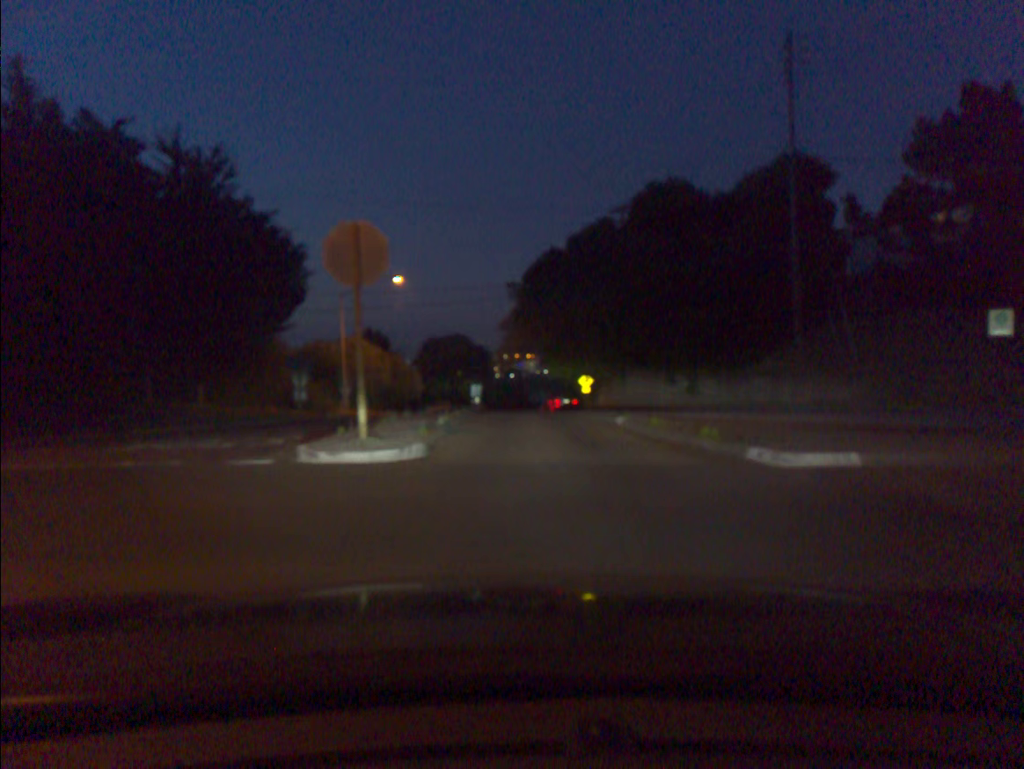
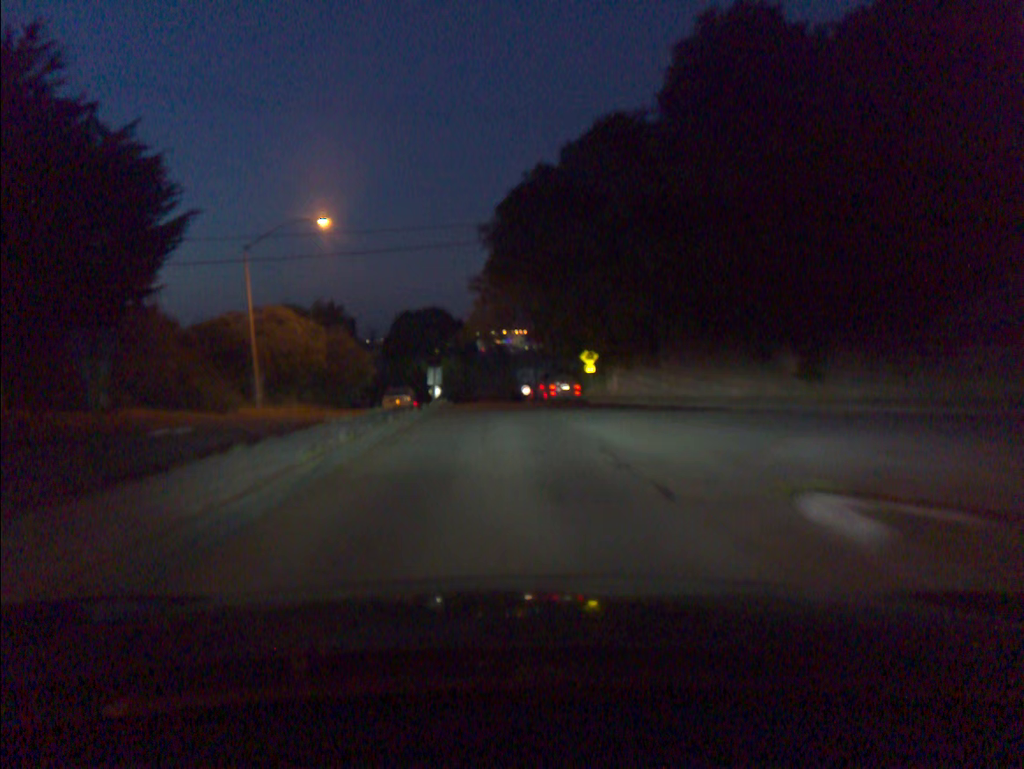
(+0.1, +15.4) m; -1°
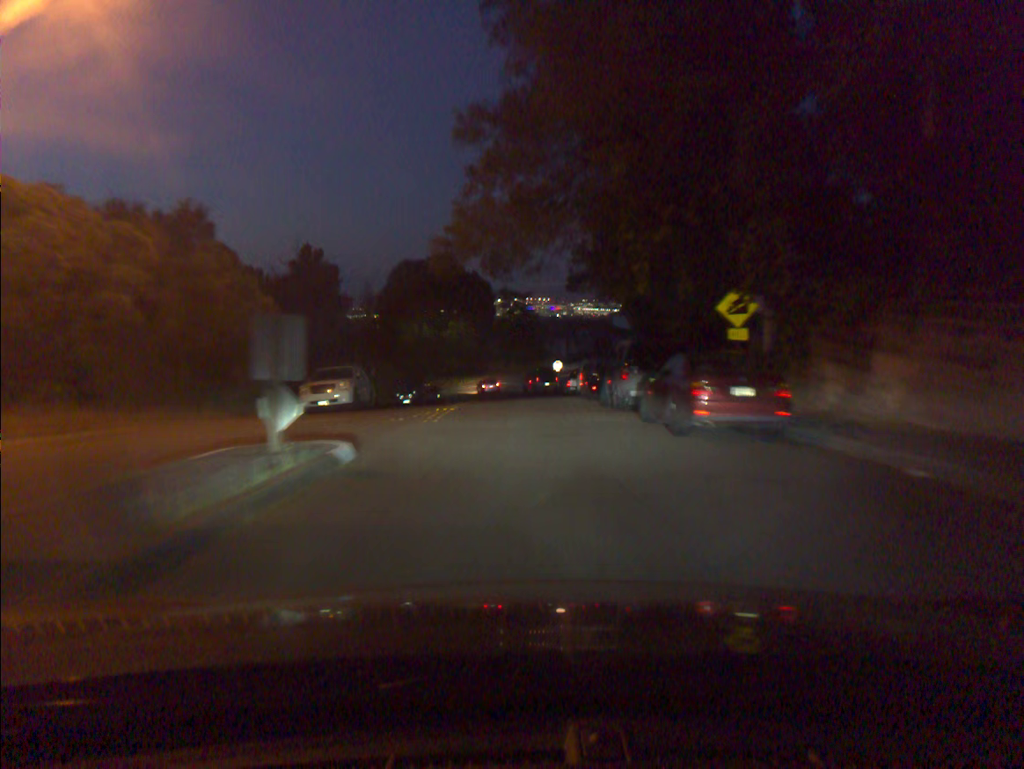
(-0.6, +25.9) m; -1°
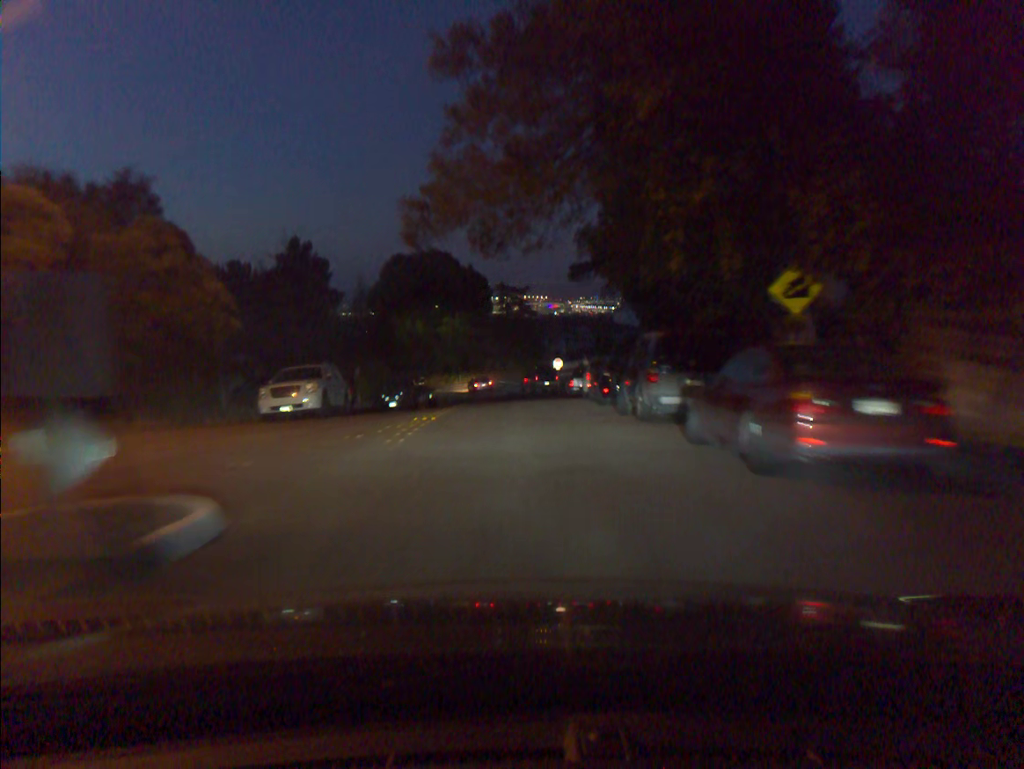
(0.0, +4.5) m; 0°
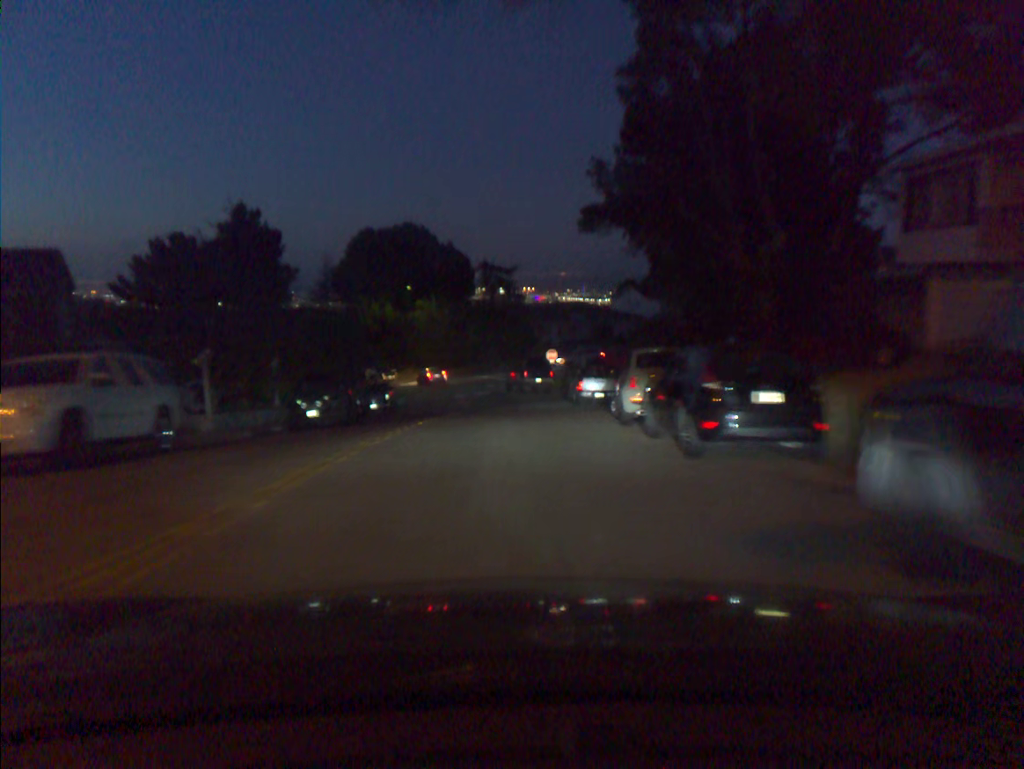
(+0.1, +13.6) m; +1°
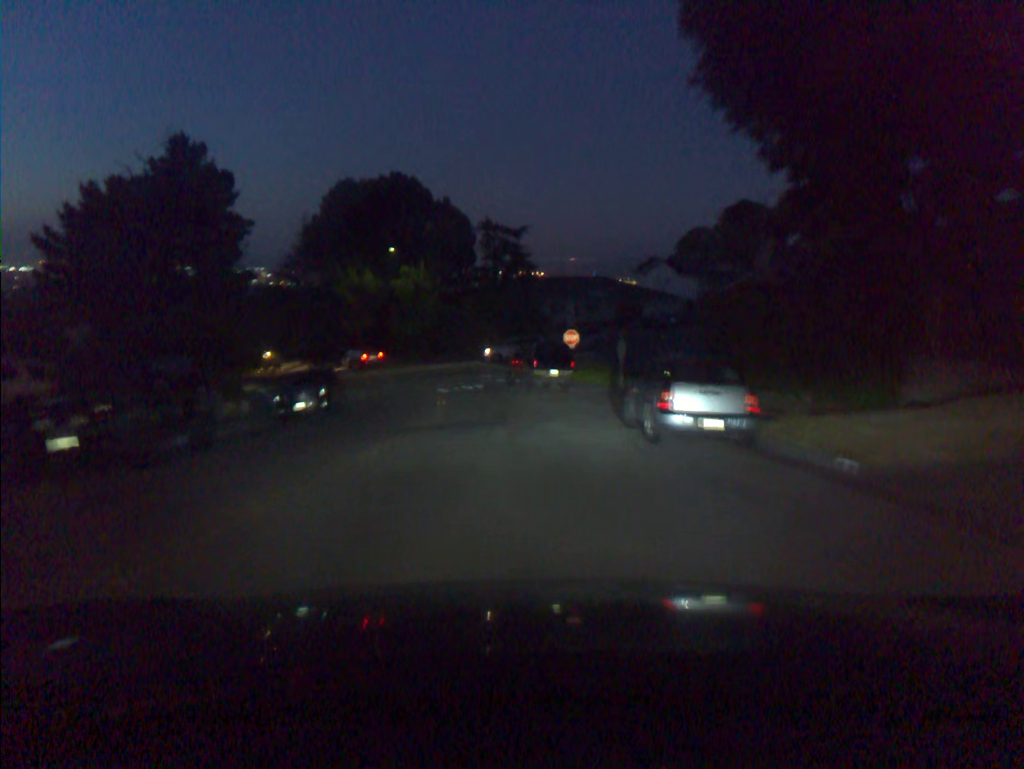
(0.0, +15.2) m; -1°
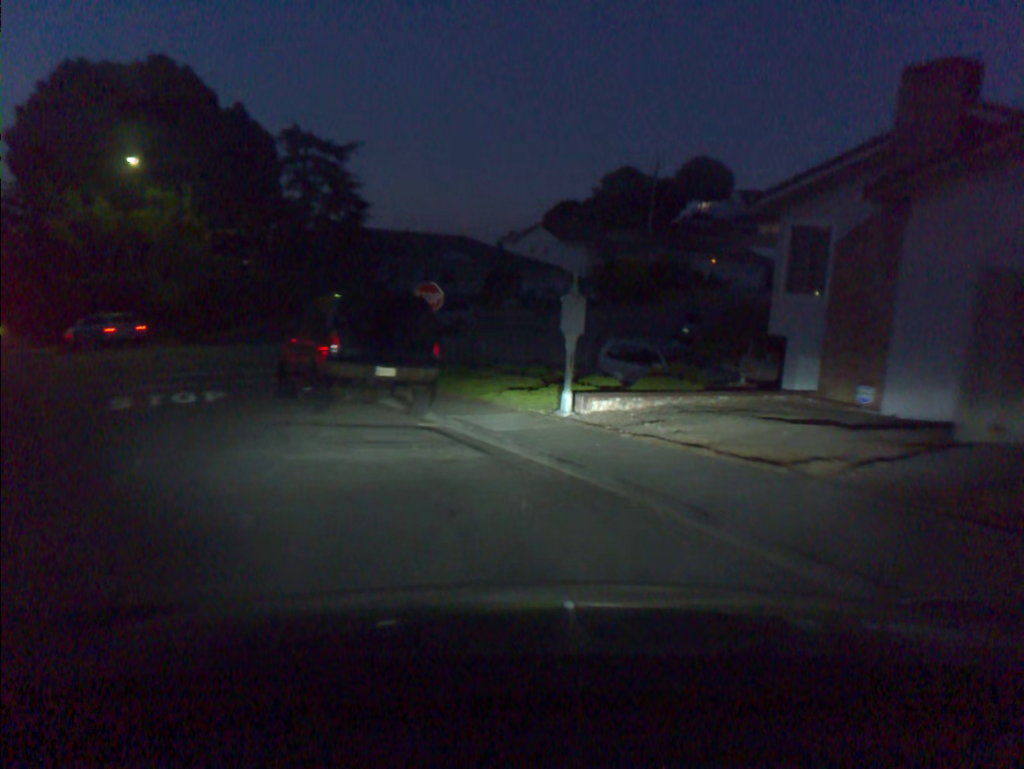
(+1.2, +21.1) m; +13°
